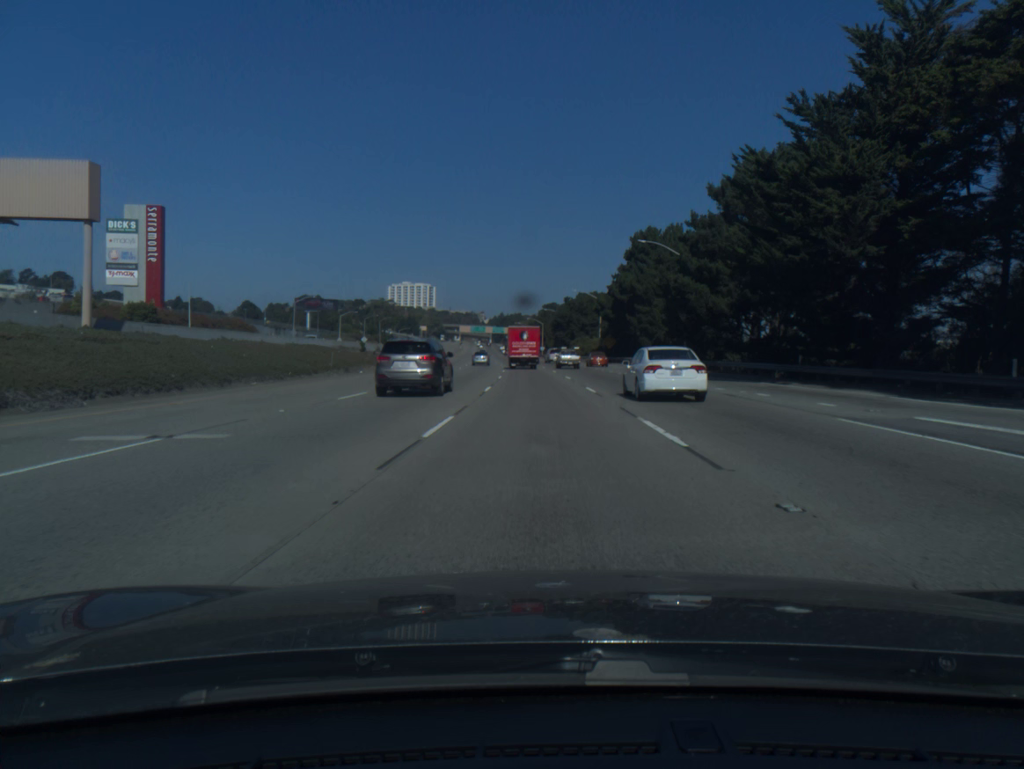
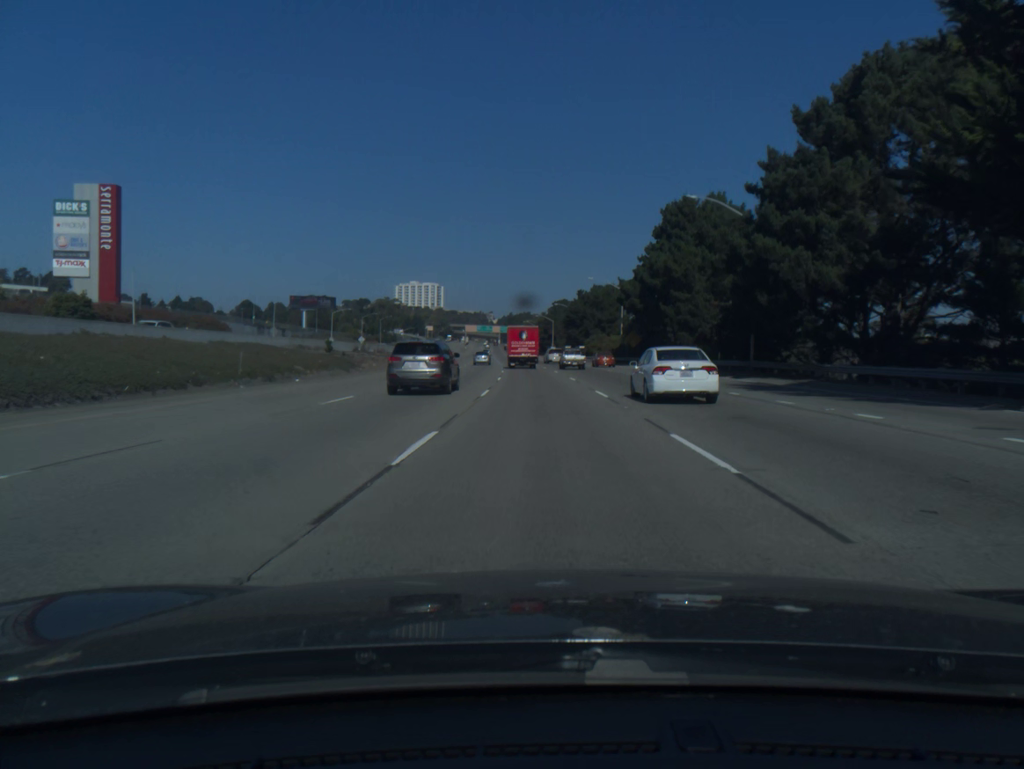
(-0.1, +17.4) m; -1°
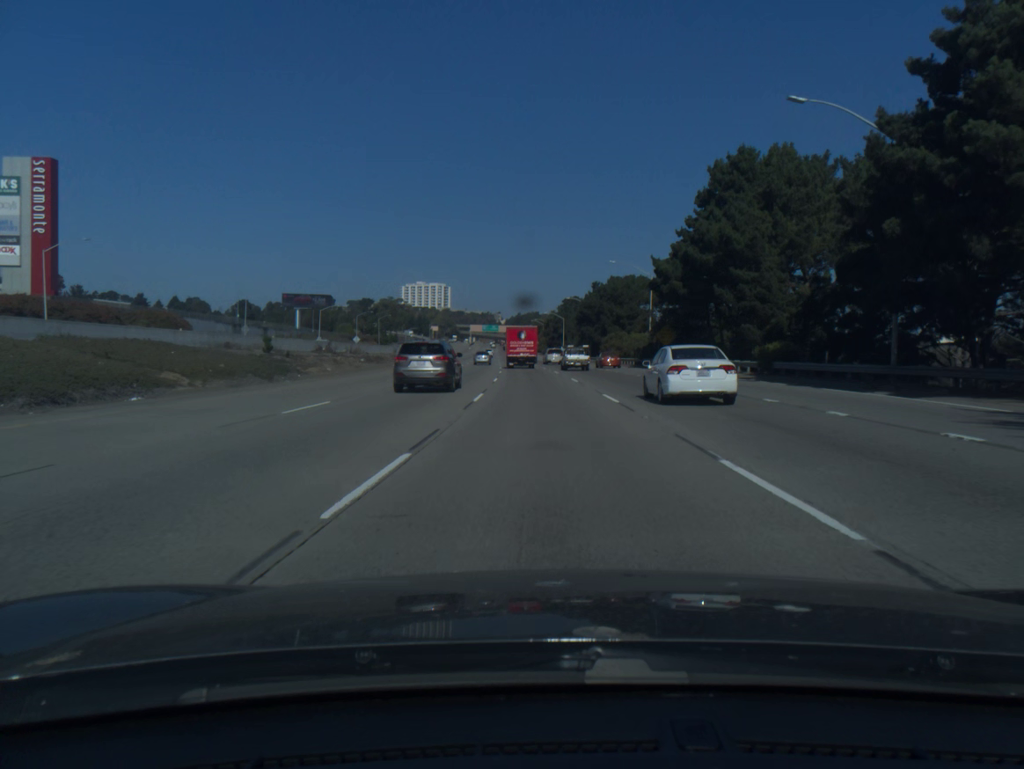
(-0.1, +17.5) m; -1°
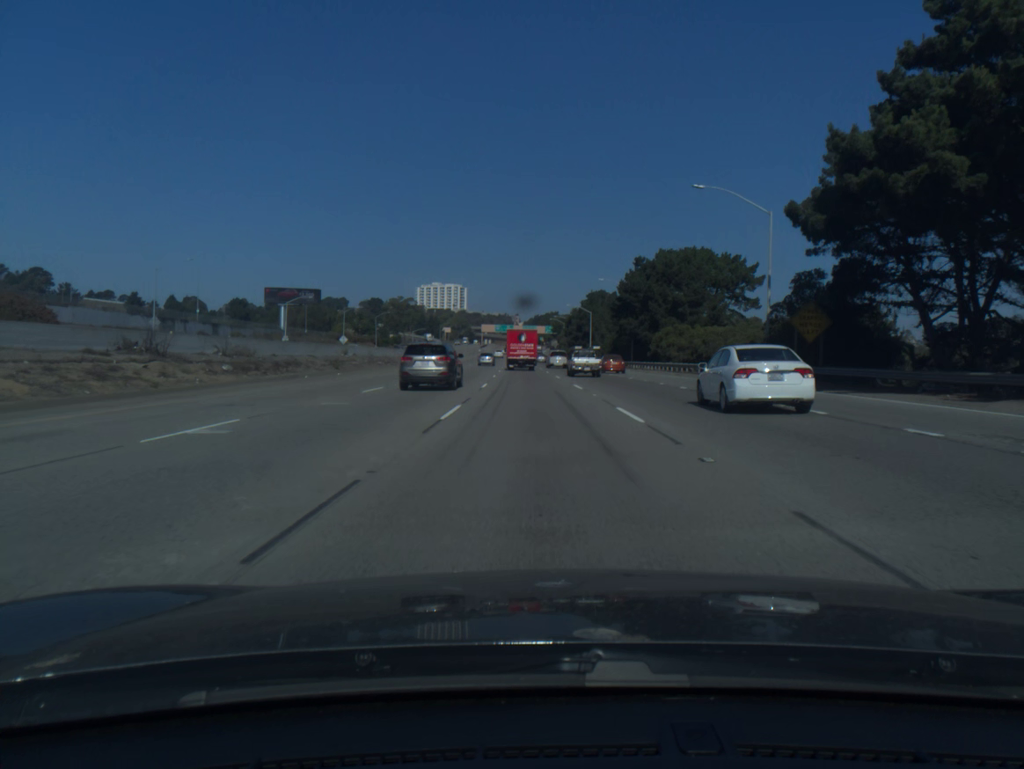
(-0.4, +34.9) m; -1°
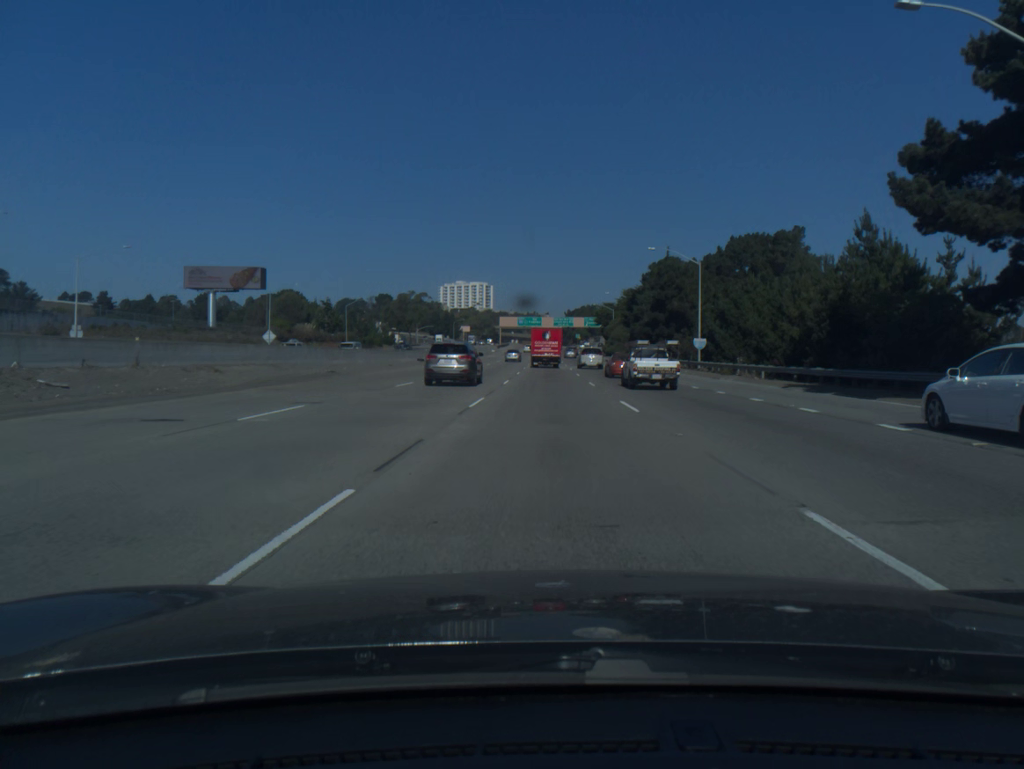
(-1.8, +70.1) m; -2°
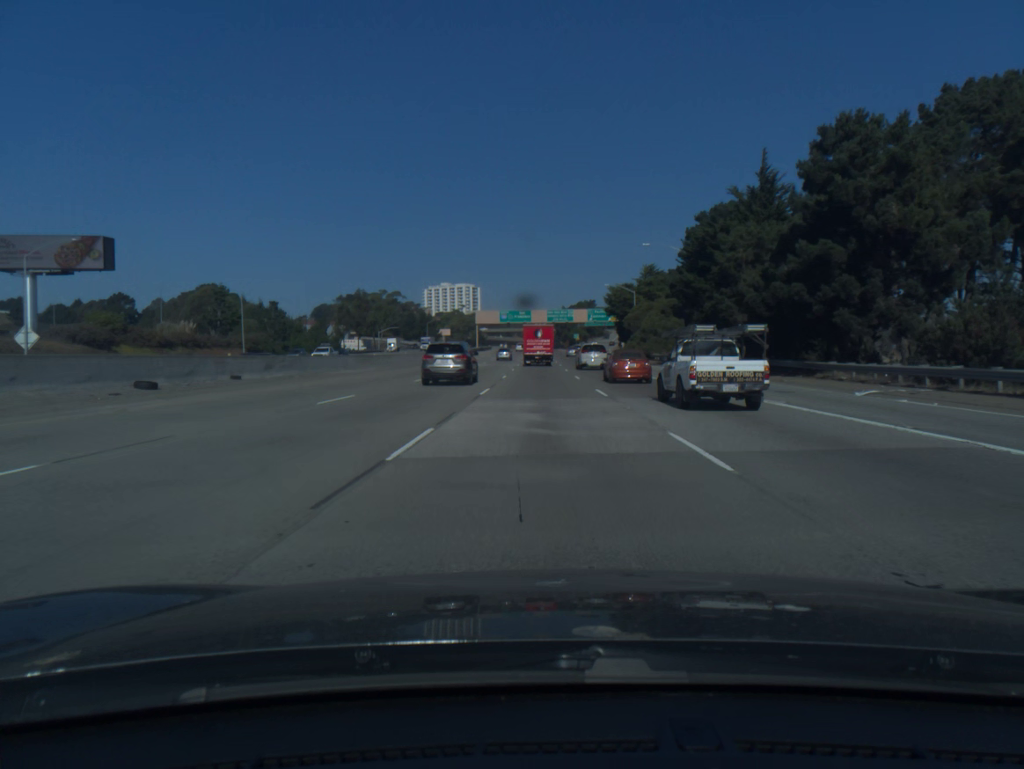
(+0.3, +52.7) m; +1°
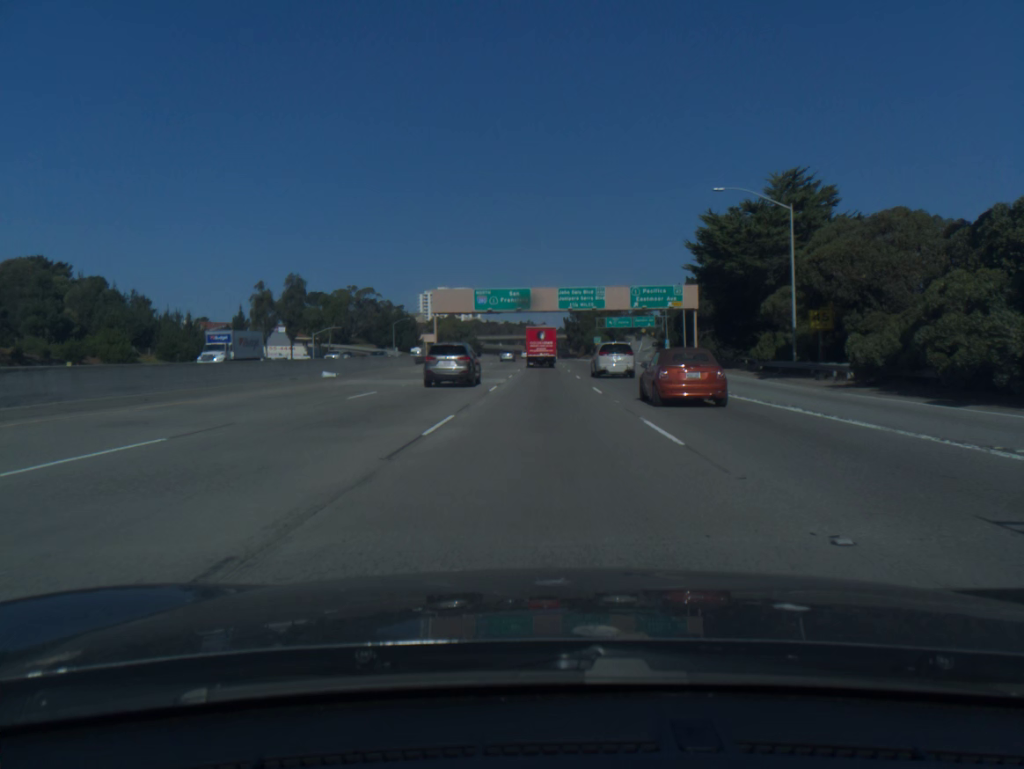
(-0.2, +70.3) m; 0°
